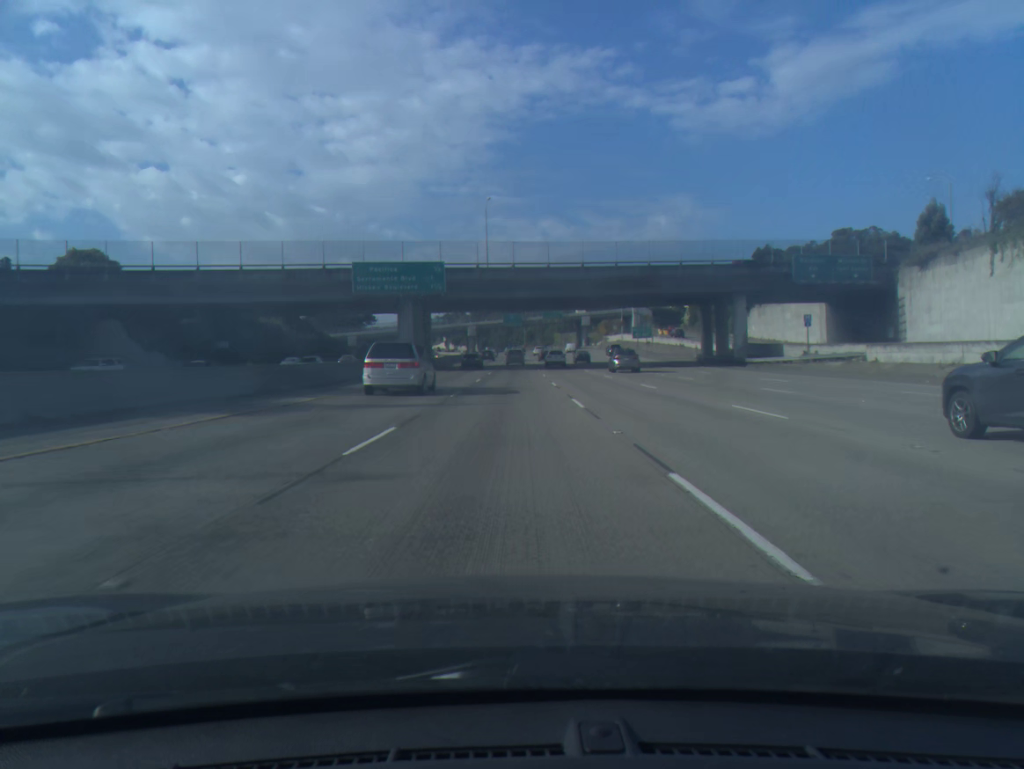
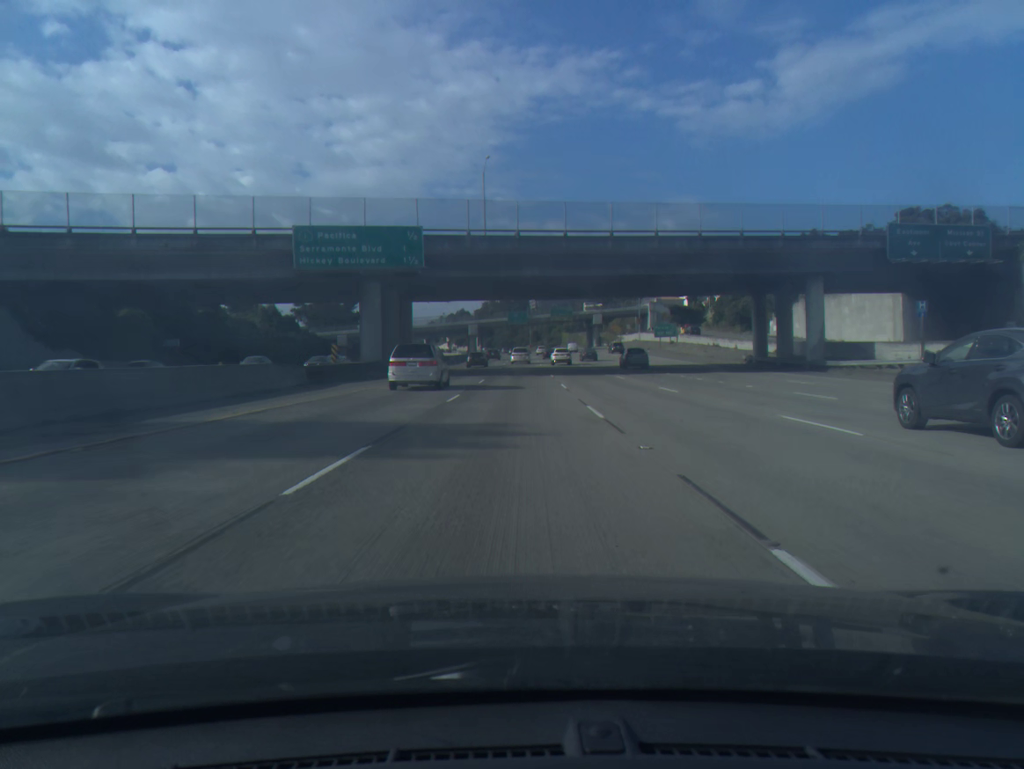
(0.0, +17.6) m; 0°
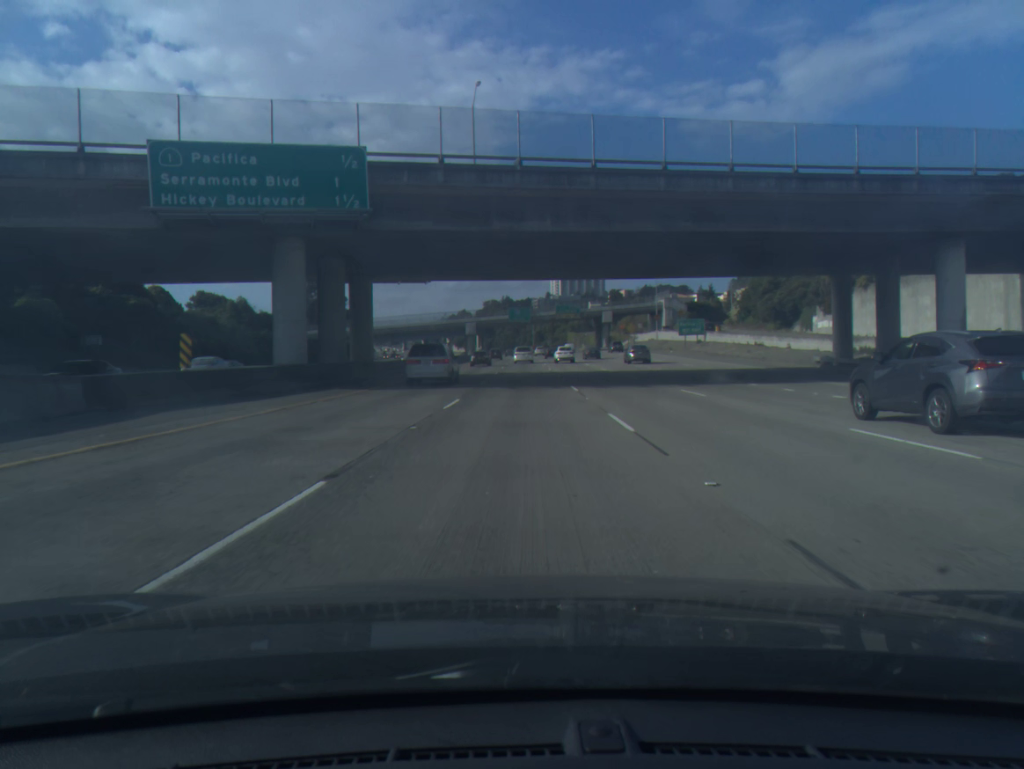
(0.0, +17.6) m; 0°
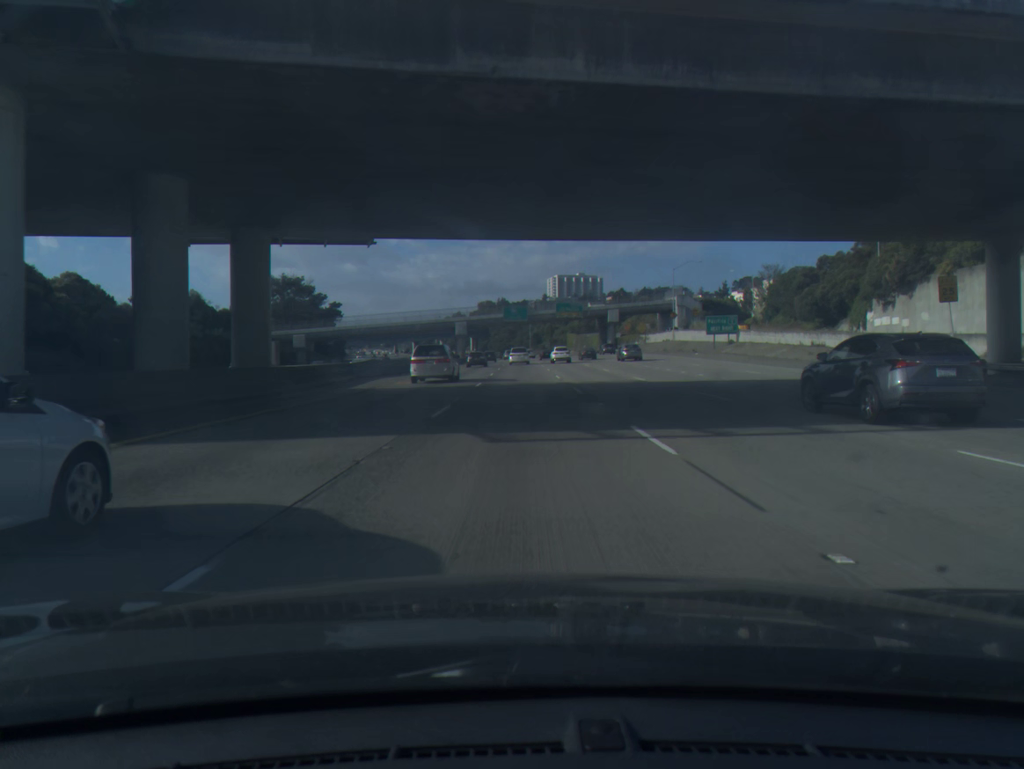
(0.0, +17.7) m; 0°
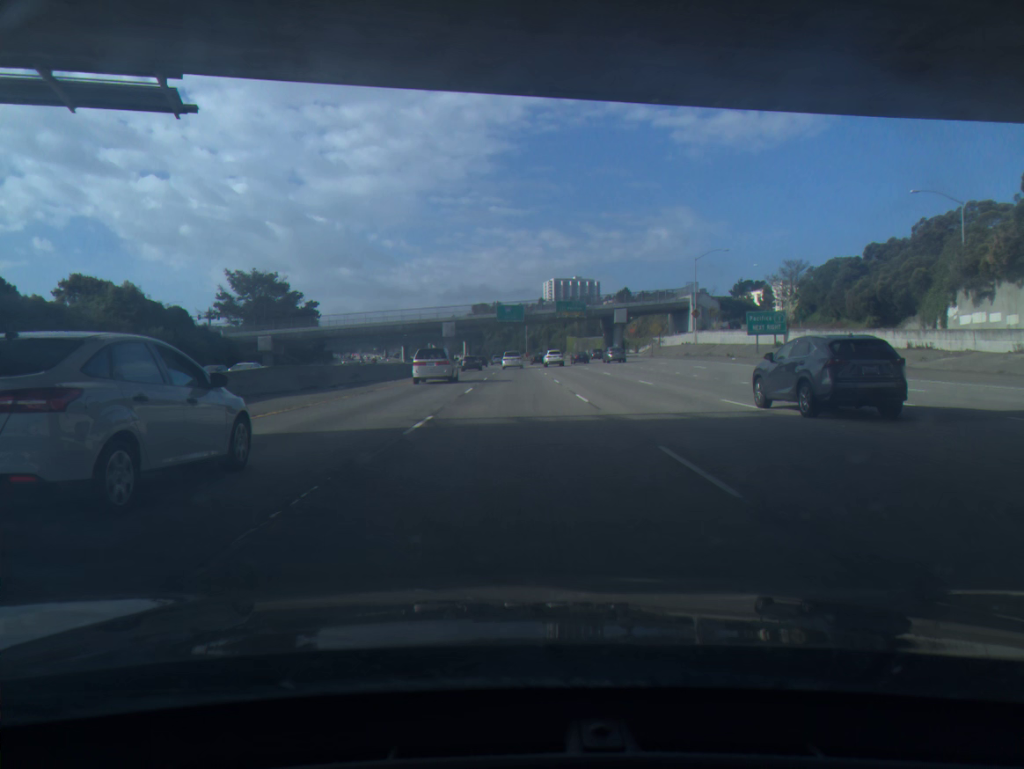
(+0.1, +17.7) m; 0°
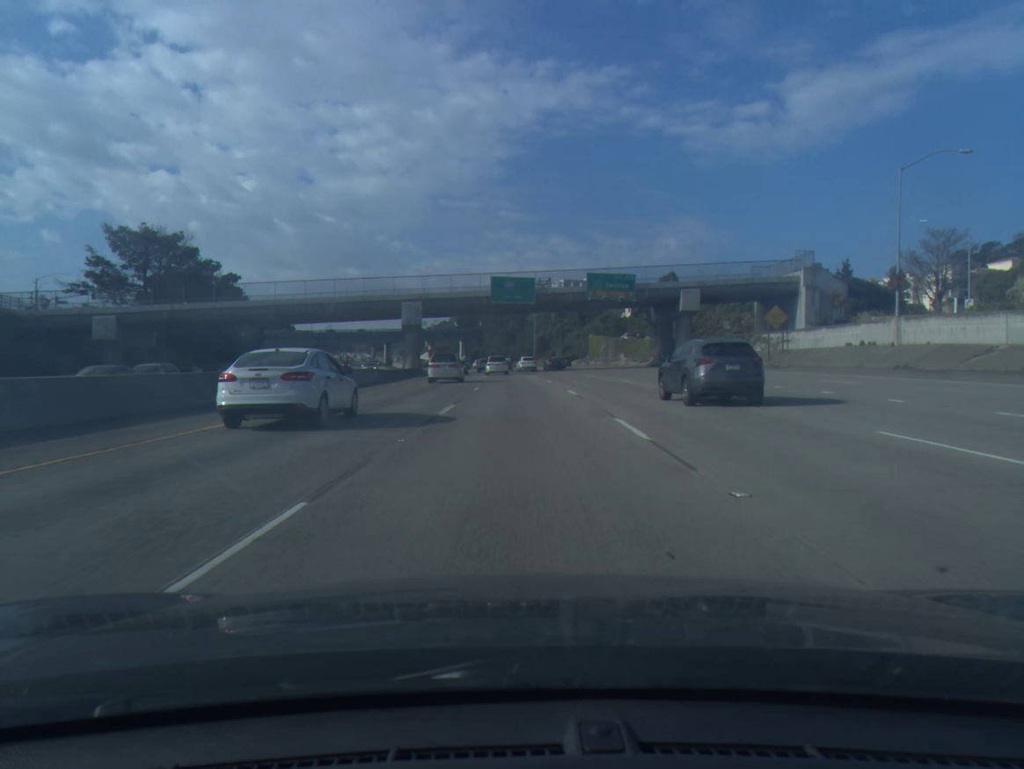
(-0.1, +53.3) m; 0°
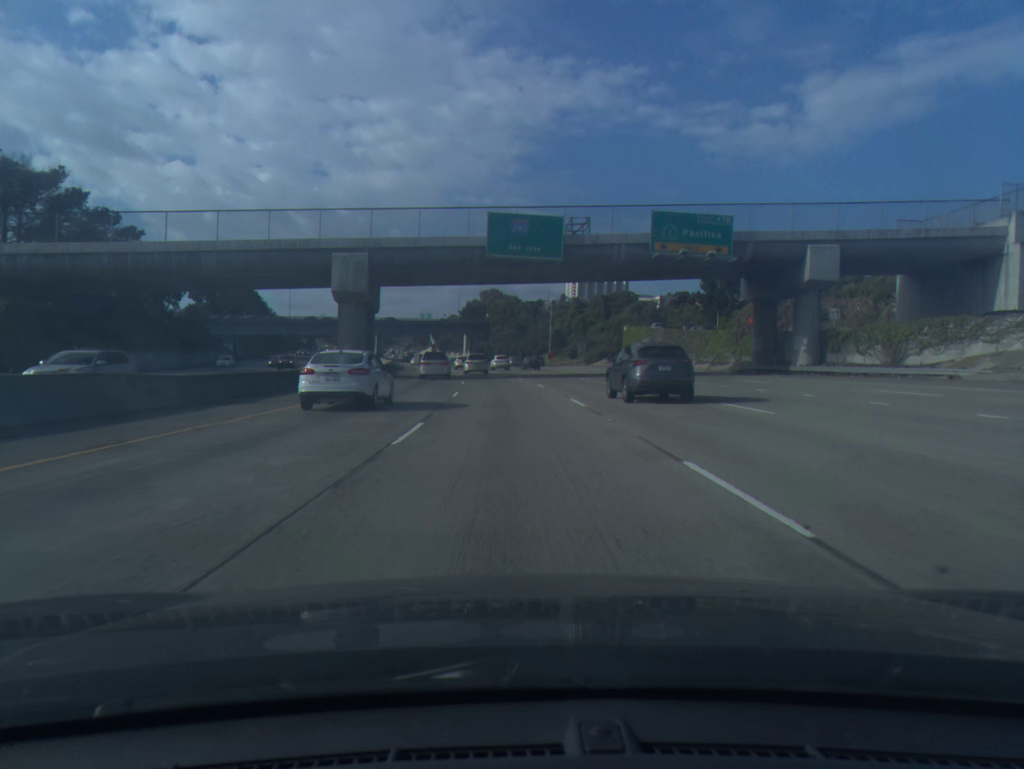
(-0.2, +35.5) m; -1°
